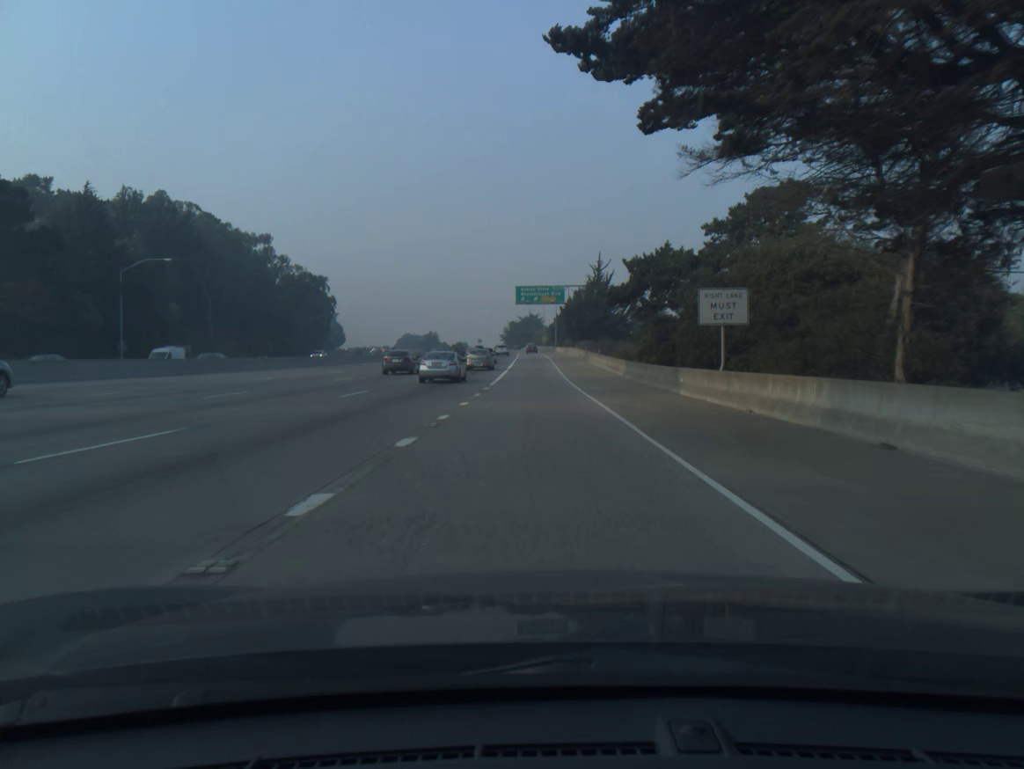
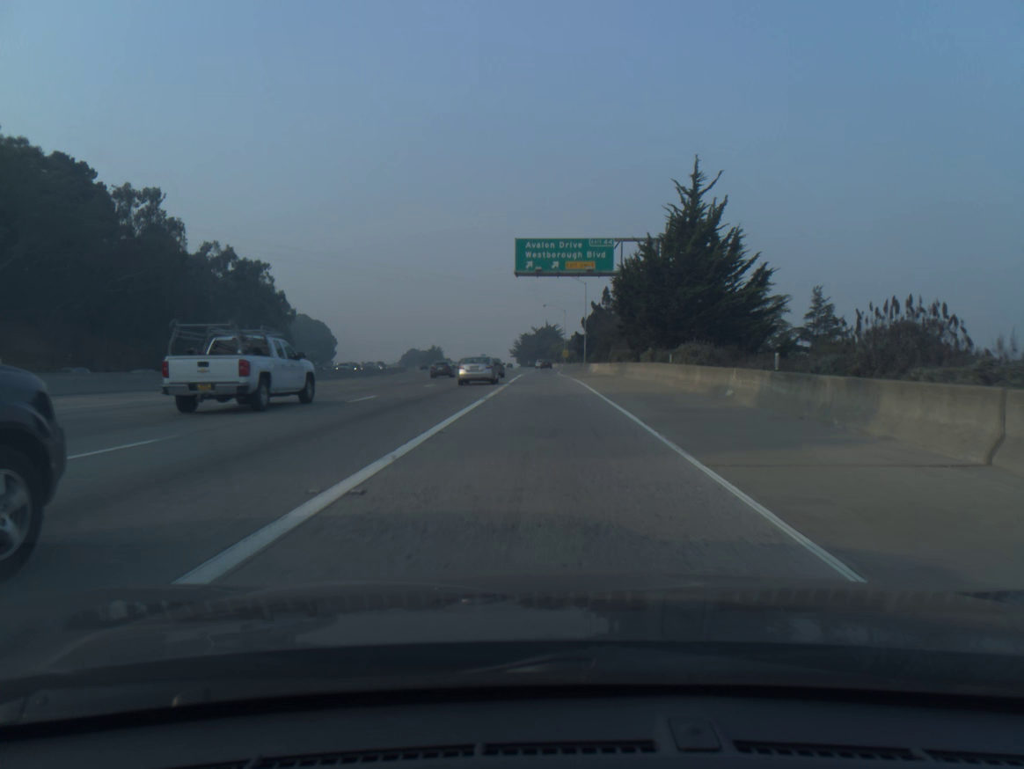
(-0.4, +59.2) m; -1°
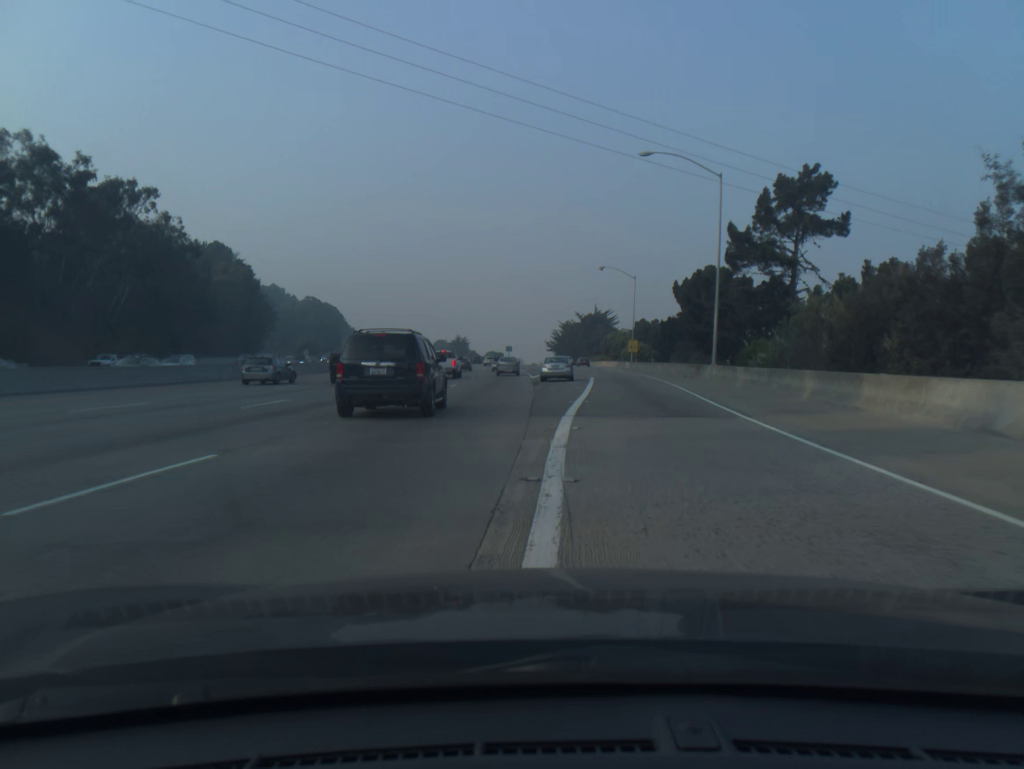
(-1.5, +60.5) m; -3°
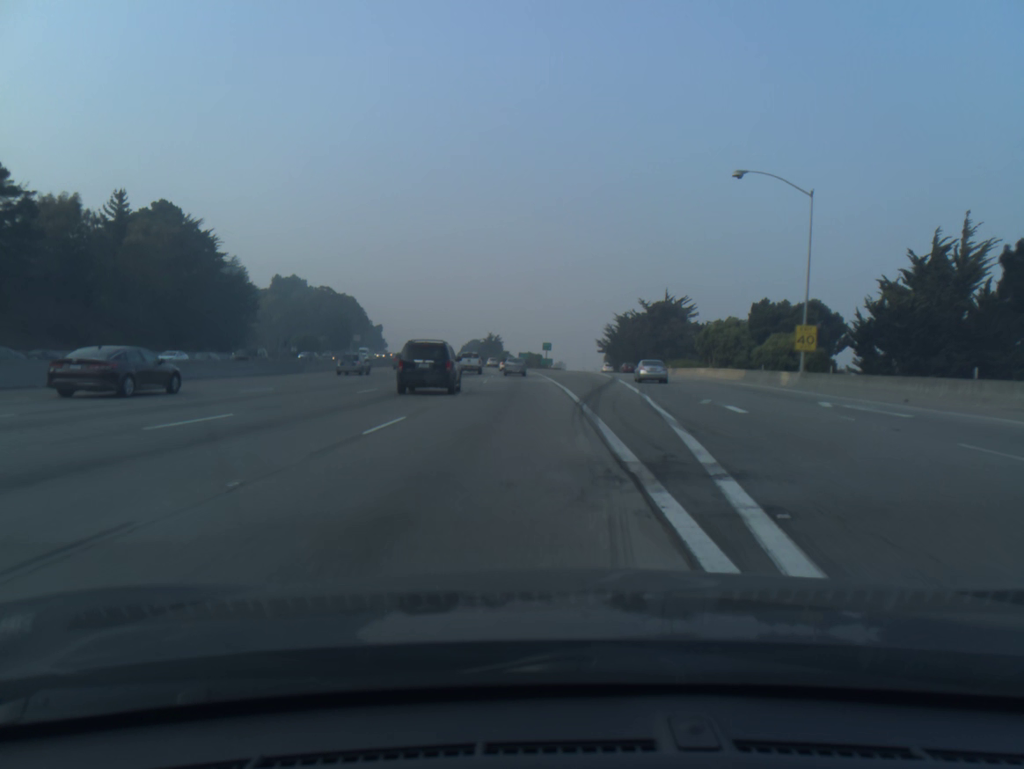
(-1.4, +51.7) m; -3°
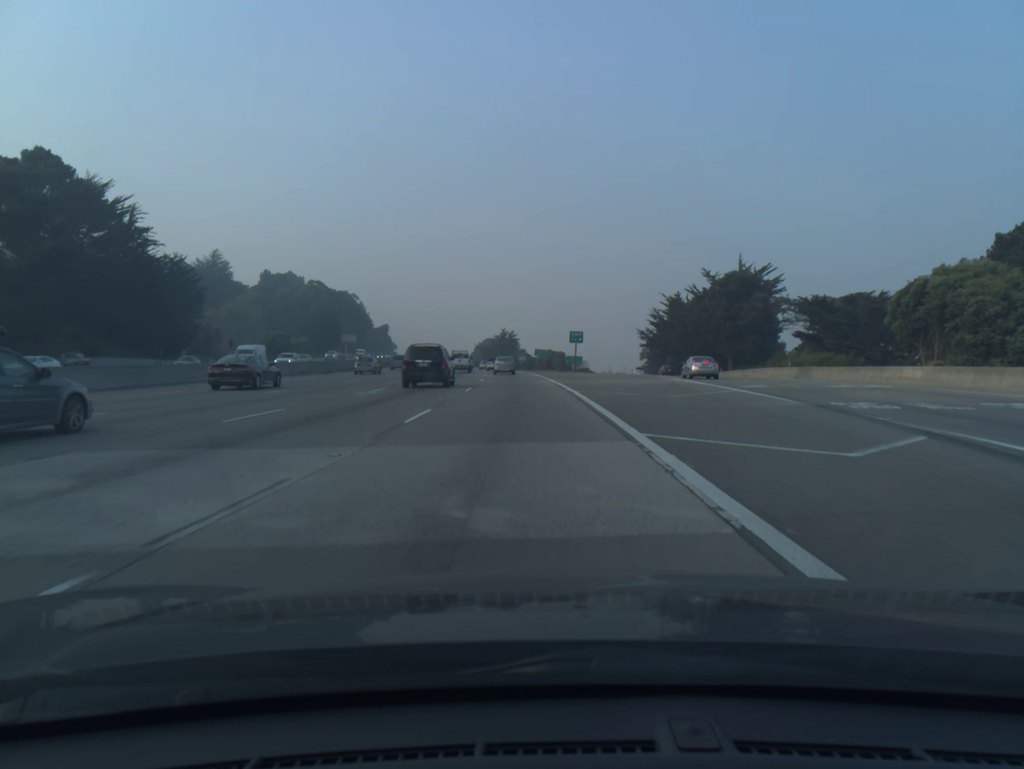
(-0.3, +41.3) m; -1°
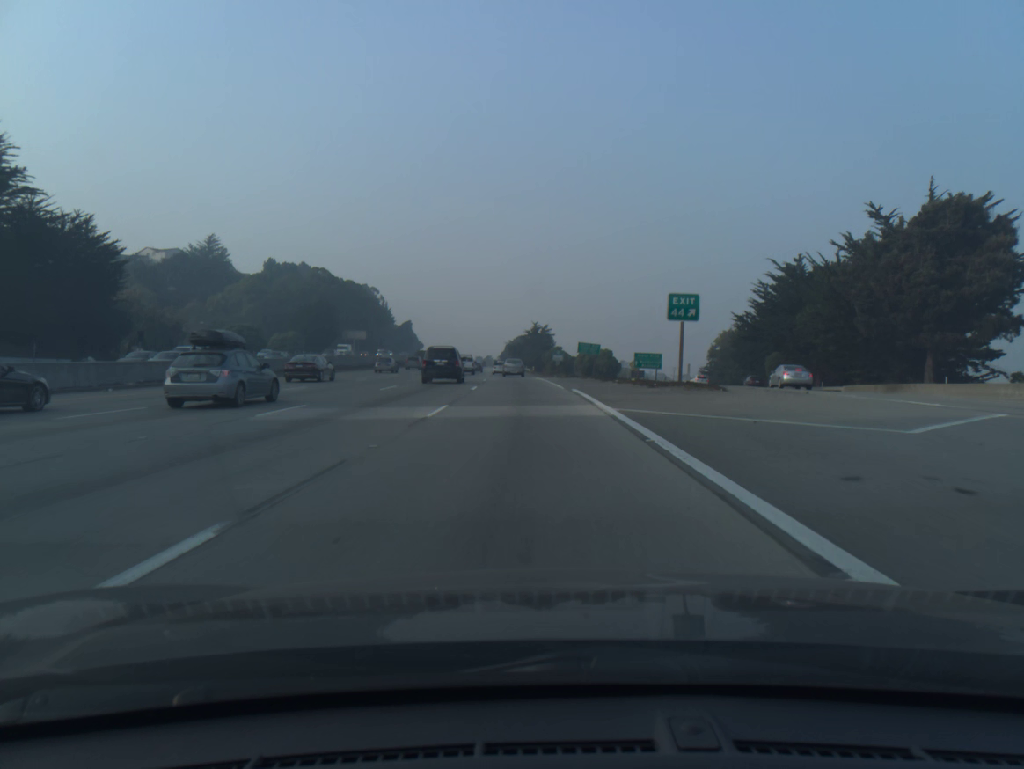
(-1.0, +42.7) m; -3°
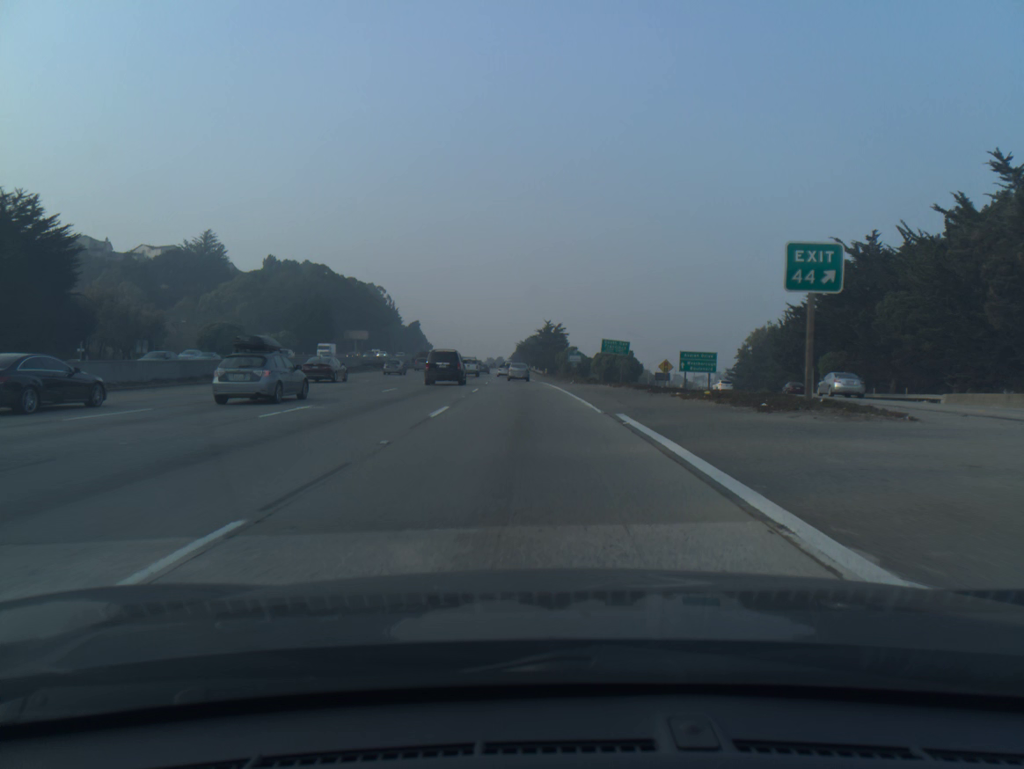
(-0.1, +14.5) m; -1°
